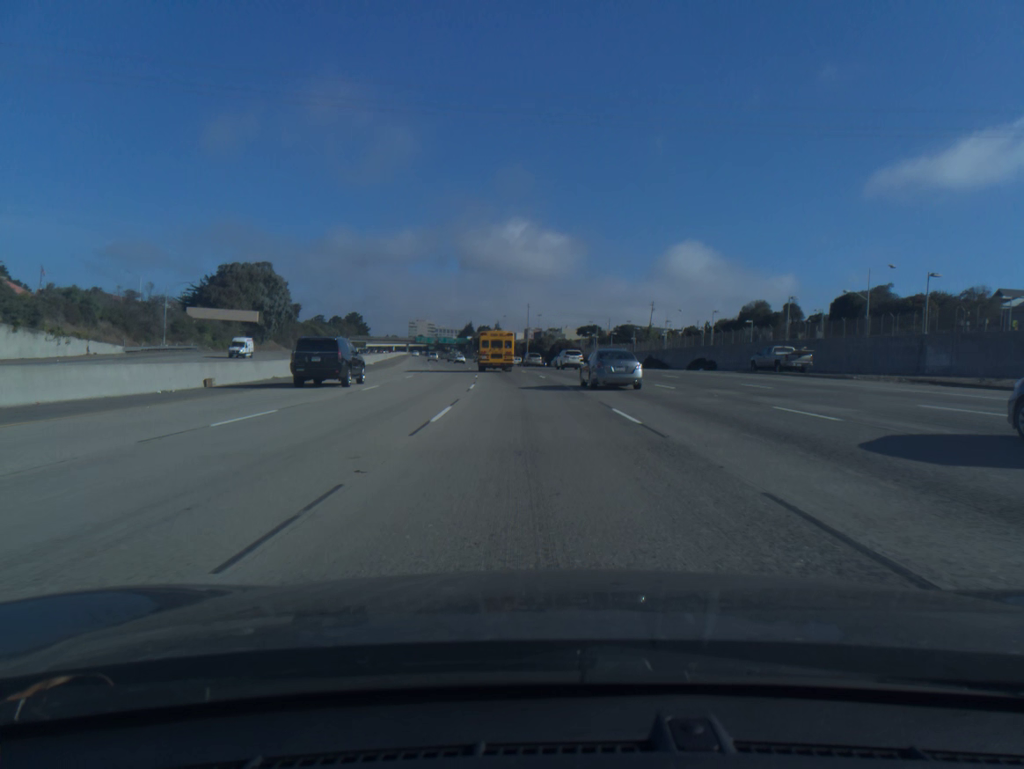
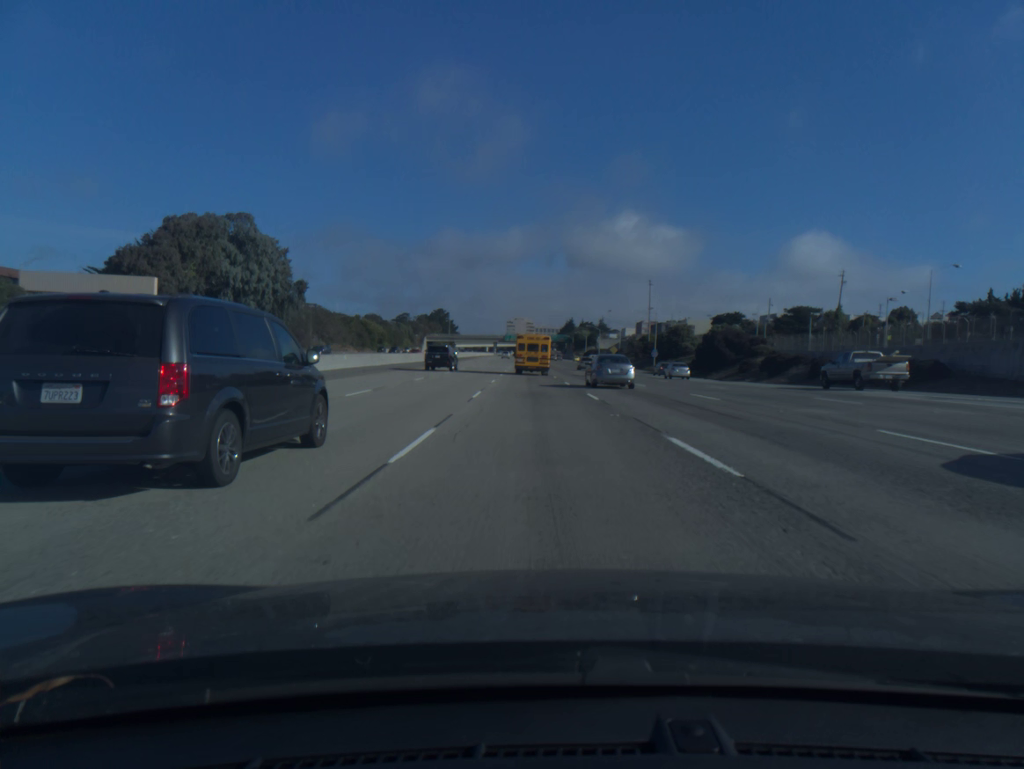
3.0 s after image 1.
(-5.1, +76.4) m; -7°
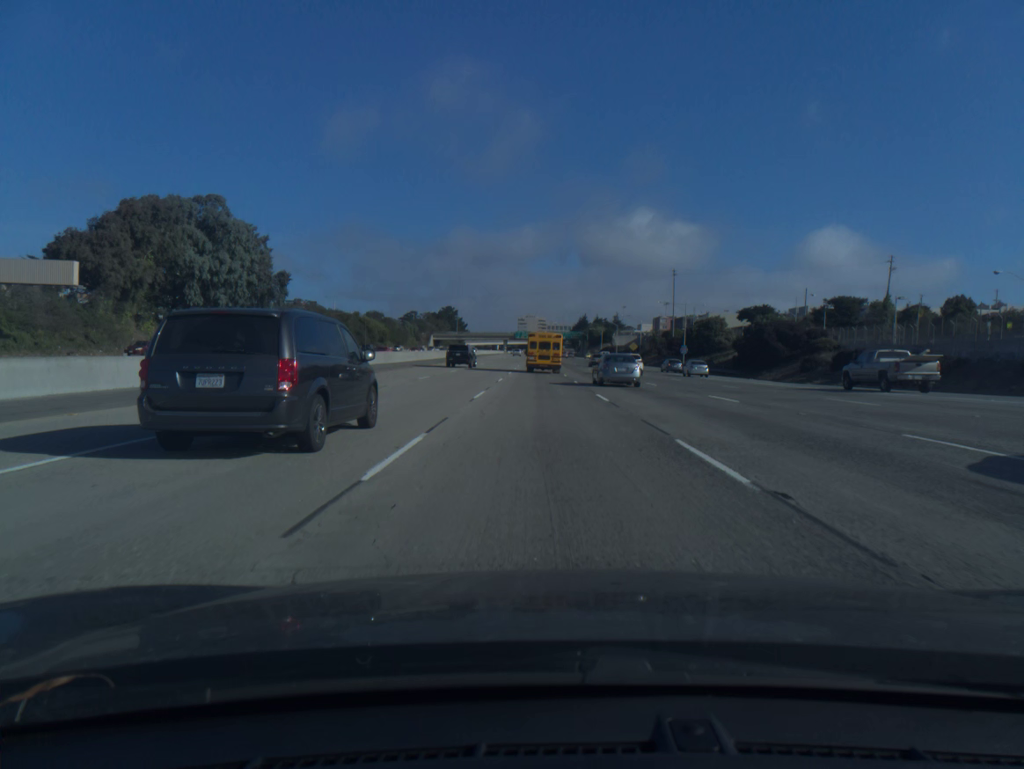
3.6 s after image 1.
(-0.1, +15.4) m; -1°
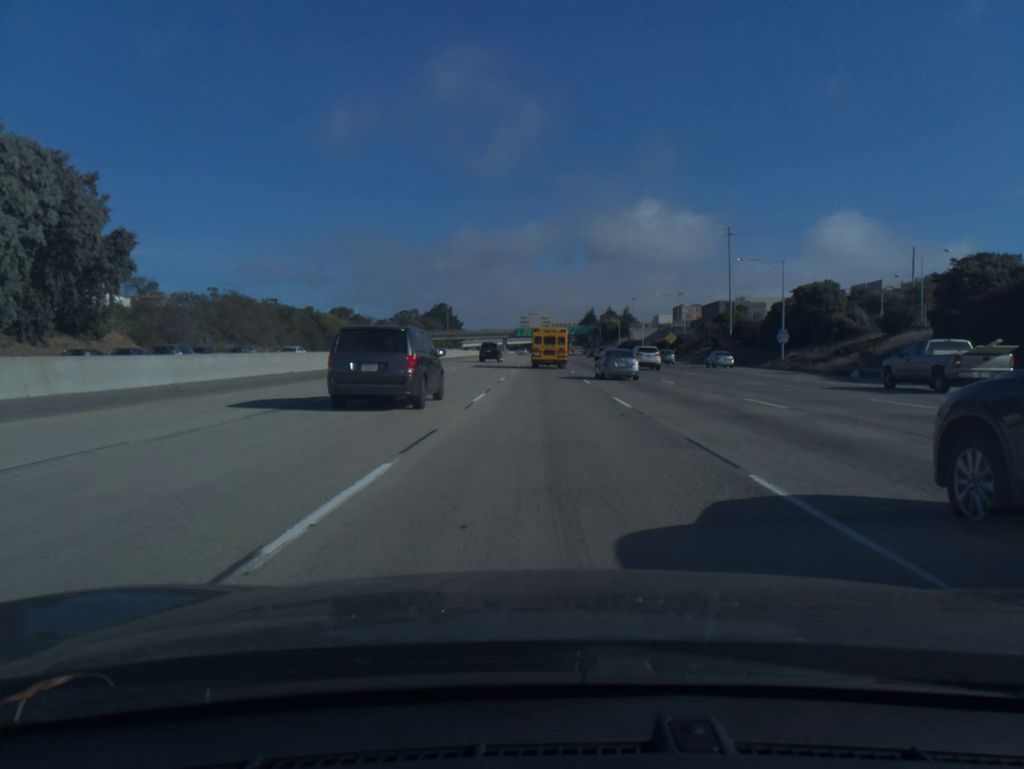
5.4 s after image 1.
(-0.3, +46.4) m; 0°
